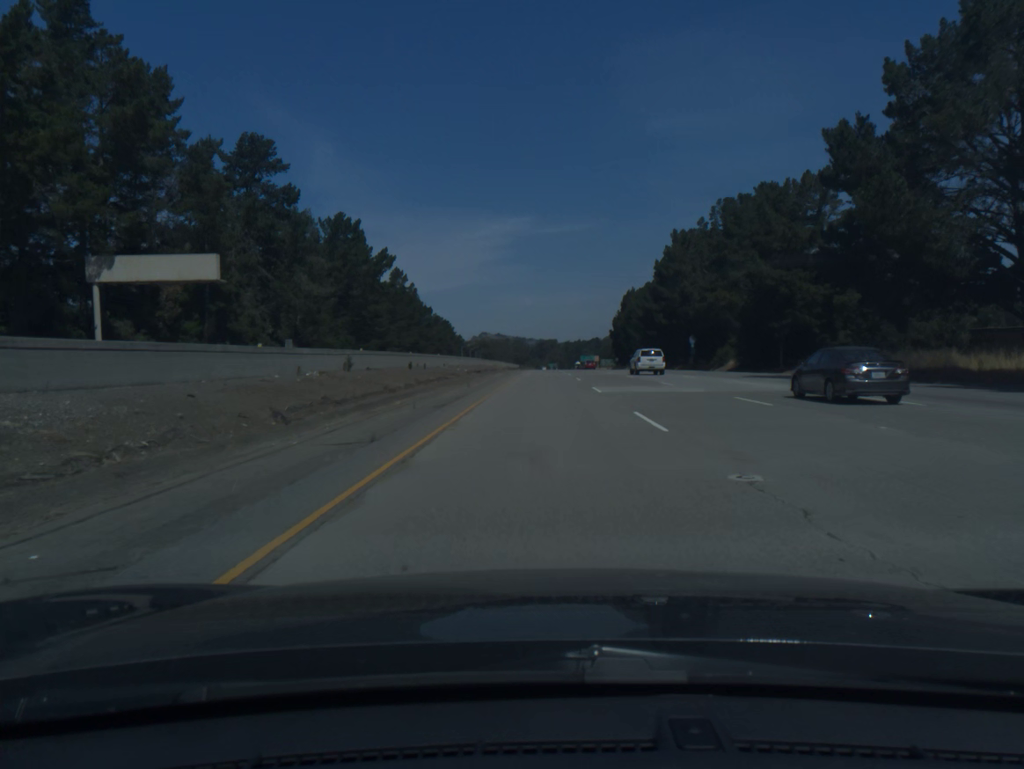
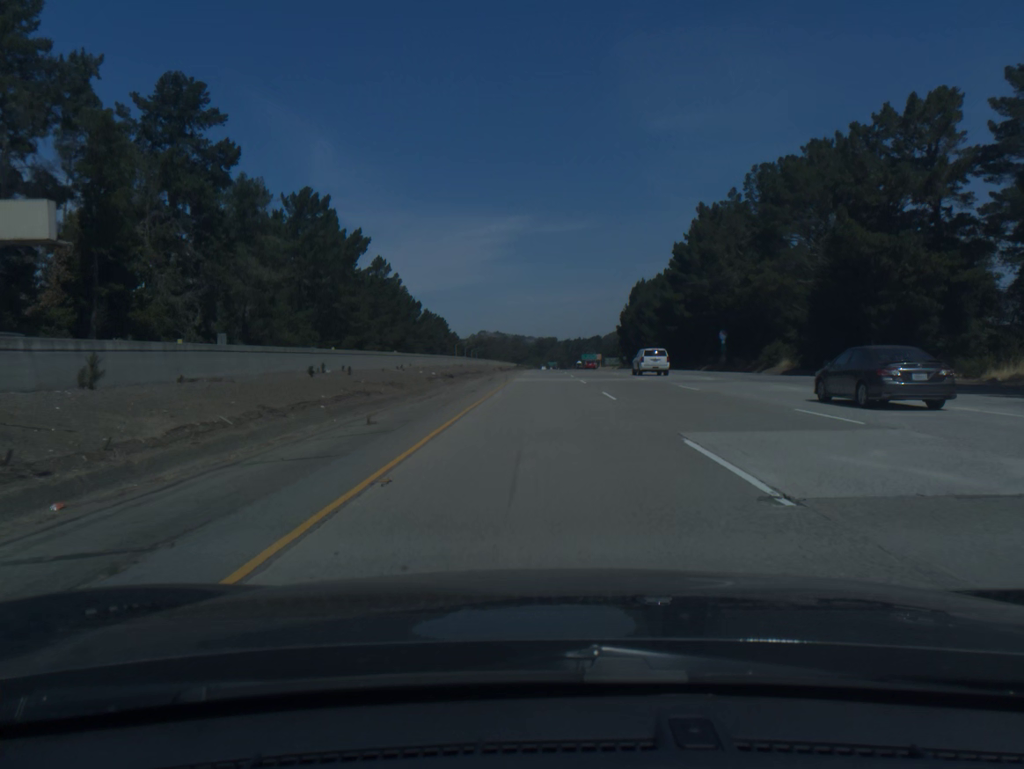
(0.0, +20.0) m; 0°
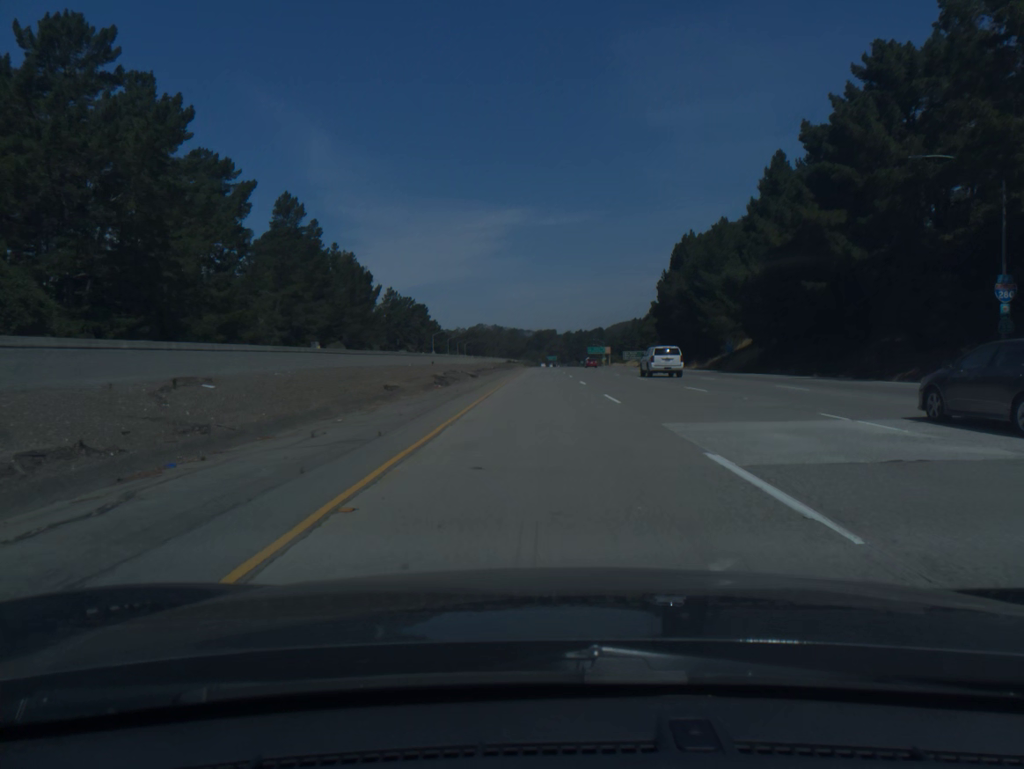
(+0.1, +60.2) m; 0°
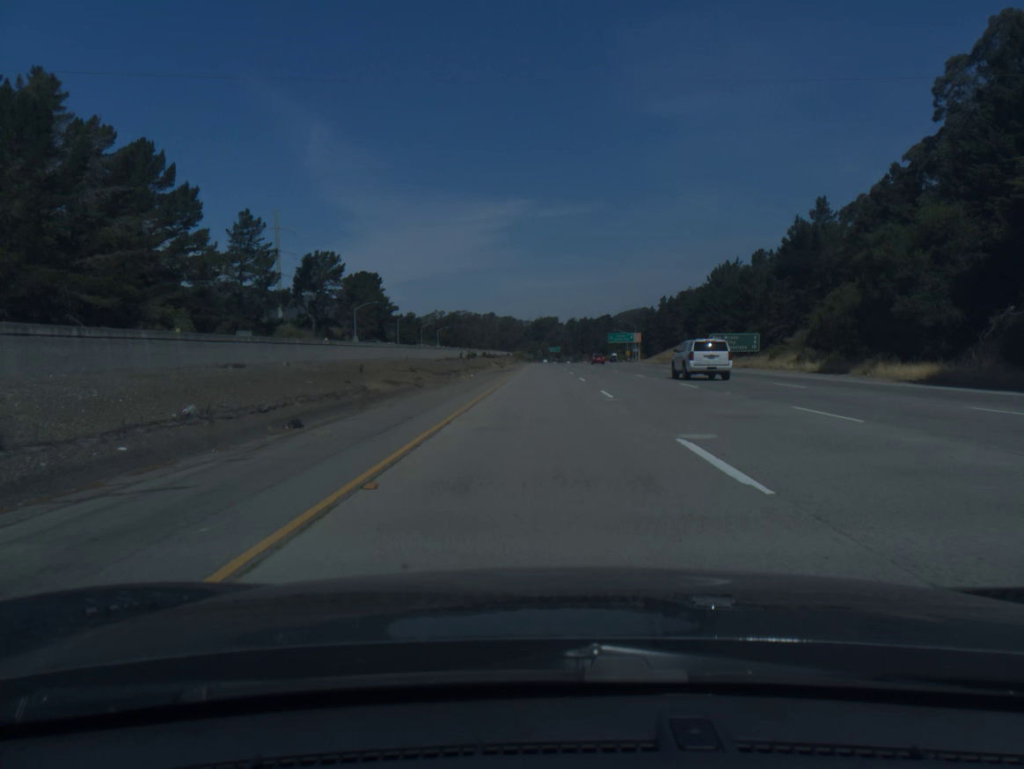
(0.0, +100.8) m; 0°
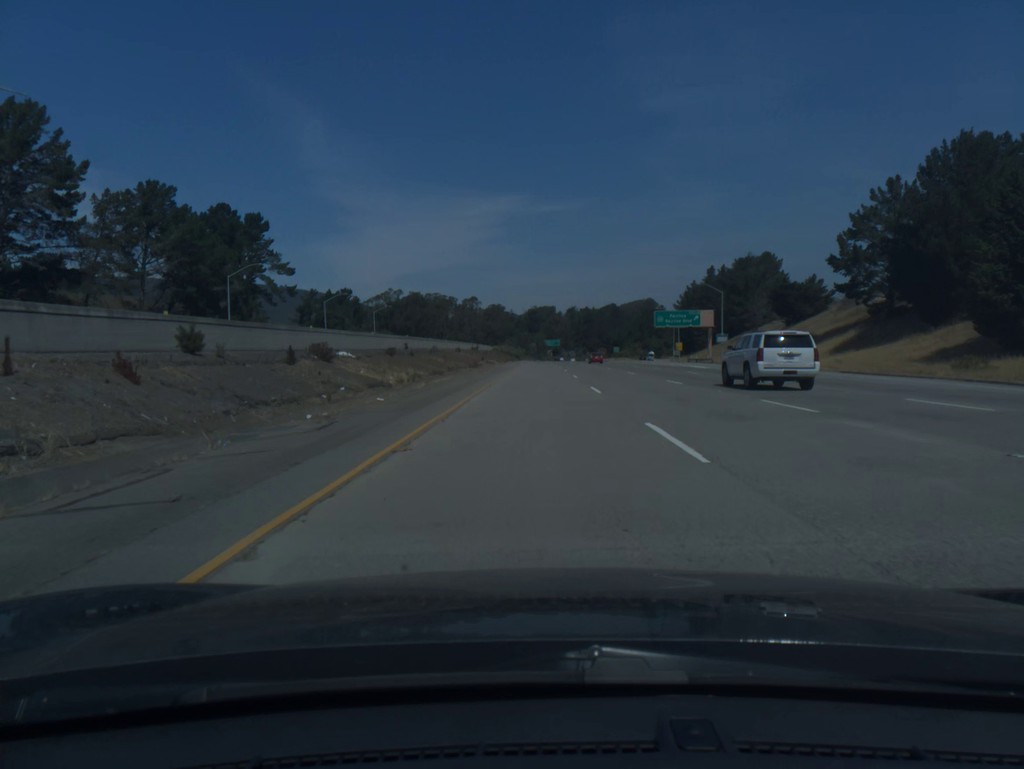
(+0.3, +100.6) m; 0°
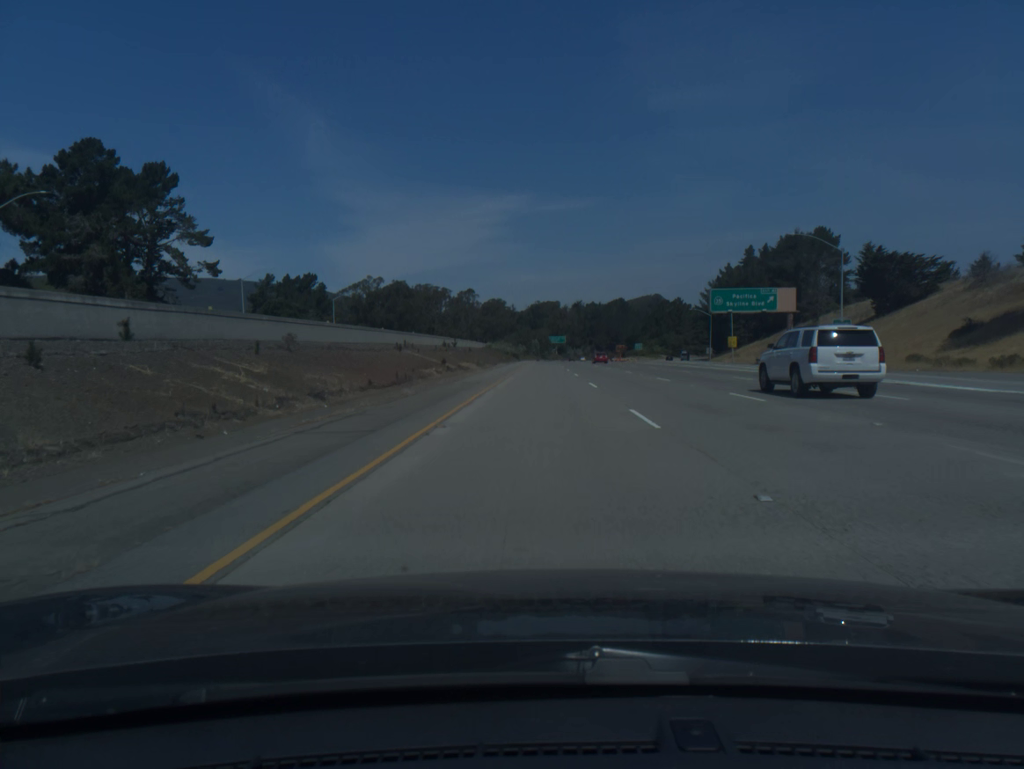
(-0.1, +40.1) m; 0°
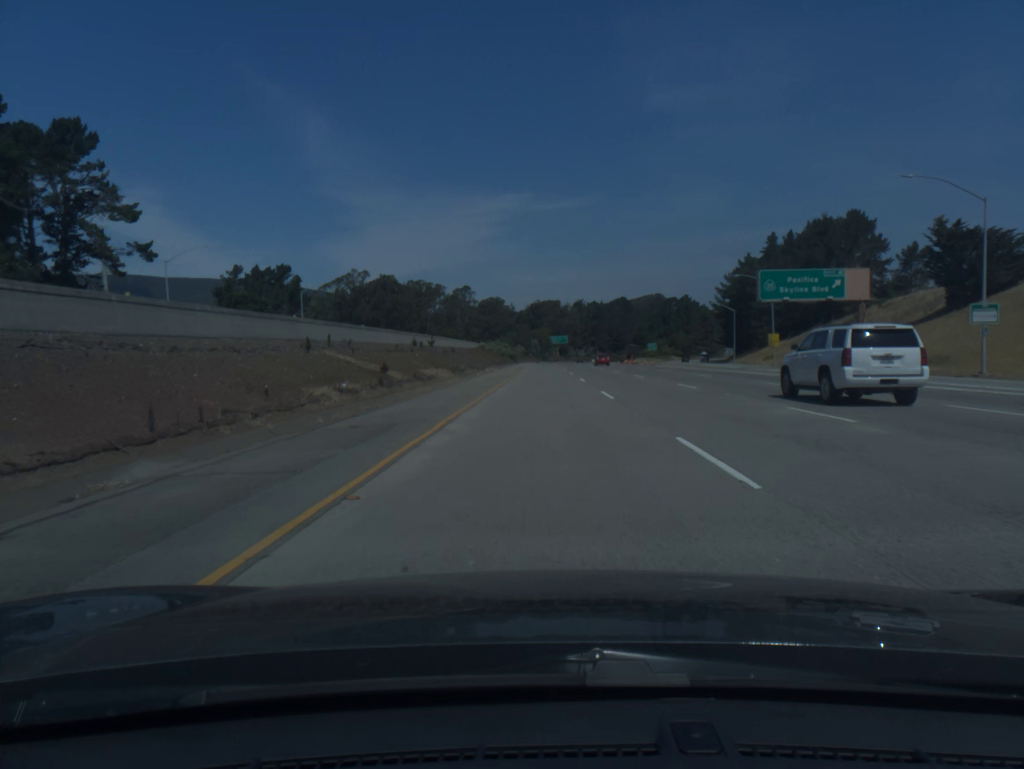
(0.0, +20.0) m; 0°
